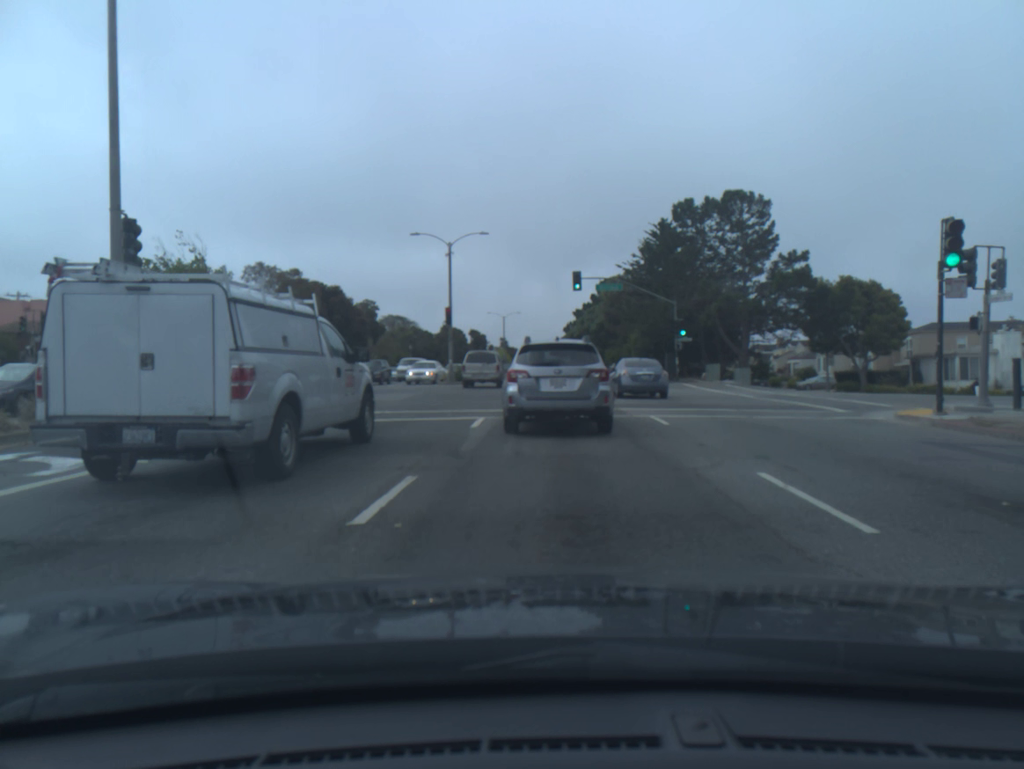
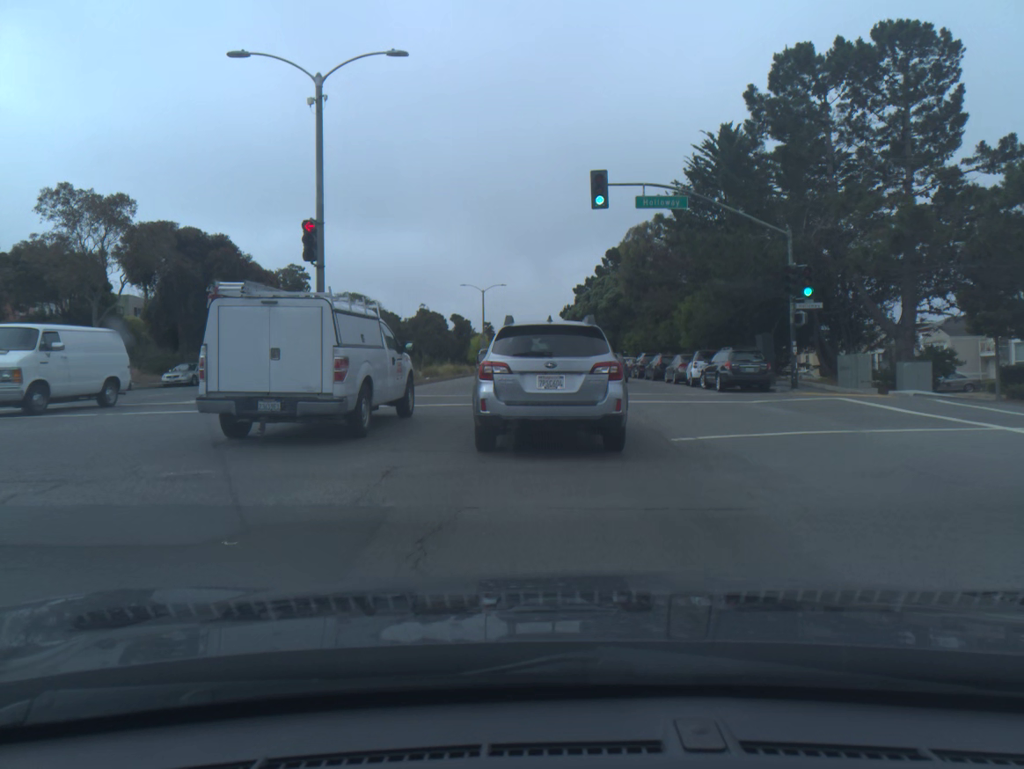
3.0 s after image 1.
(+0.2, +25.6) m; +1°
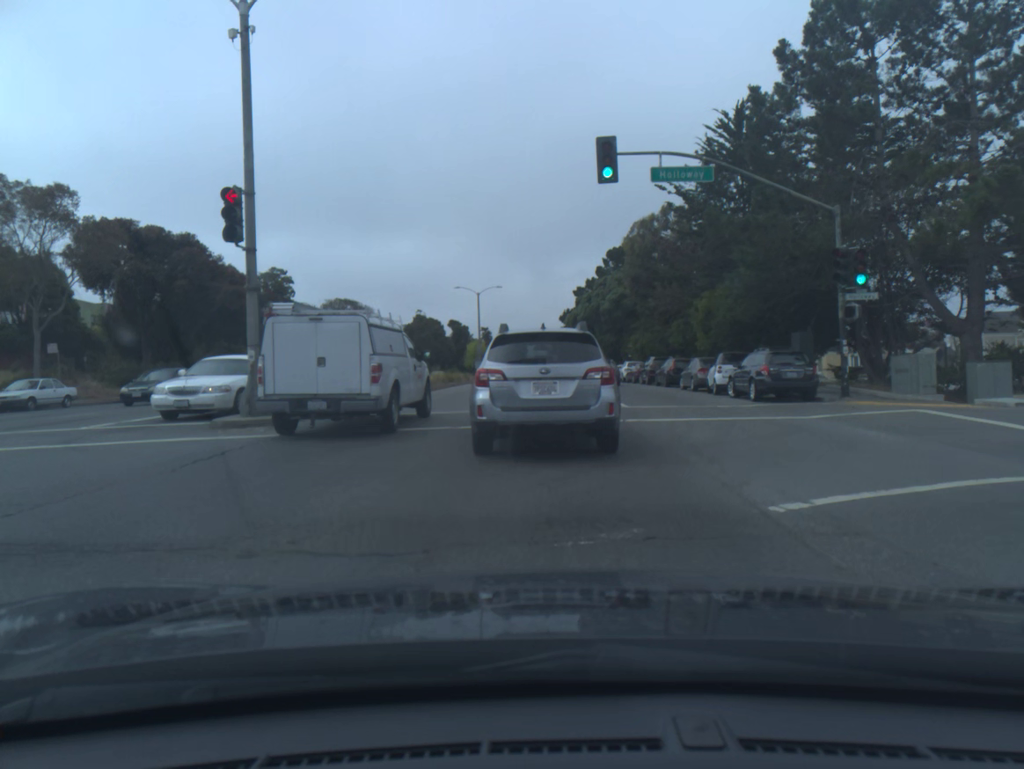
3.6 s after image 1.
(0.0, +4.9) m; 0°
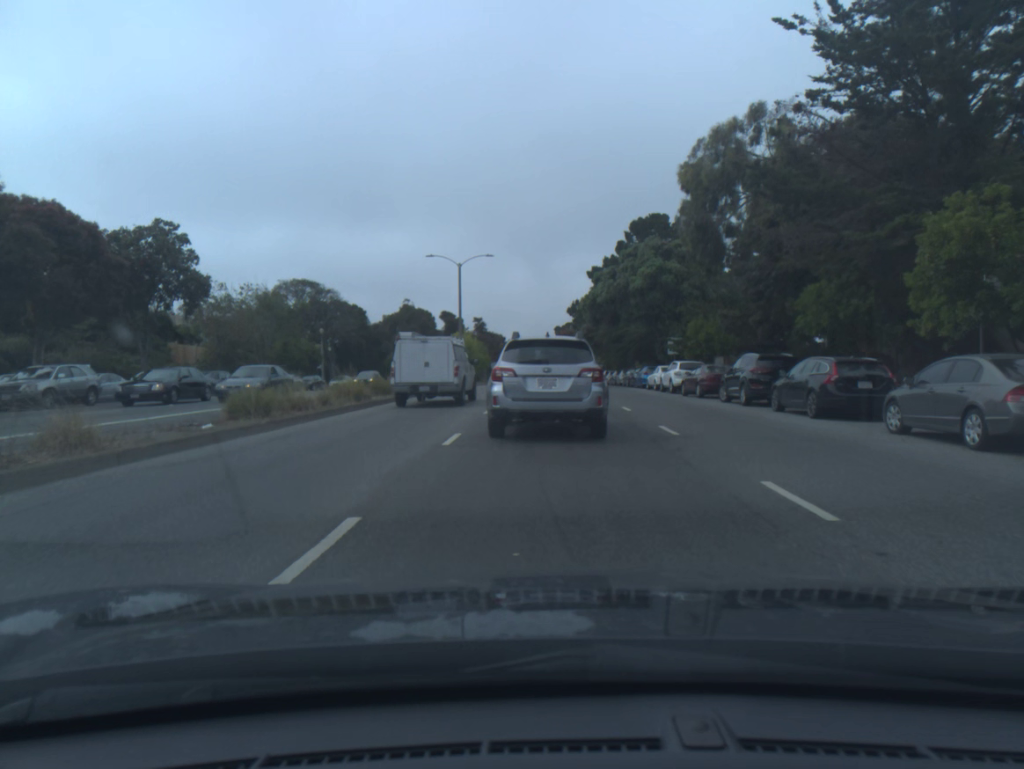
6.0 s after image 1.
(-0.1, +20.8) m; -1°
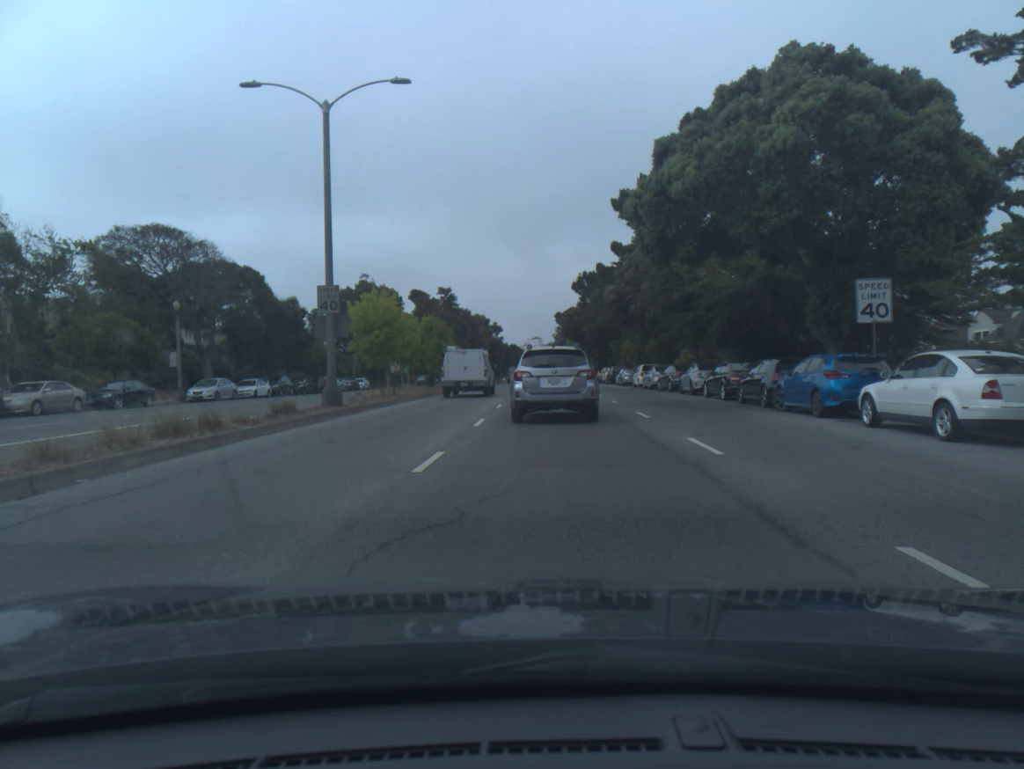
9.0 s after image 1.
(0.0, +32.0) m; 0°
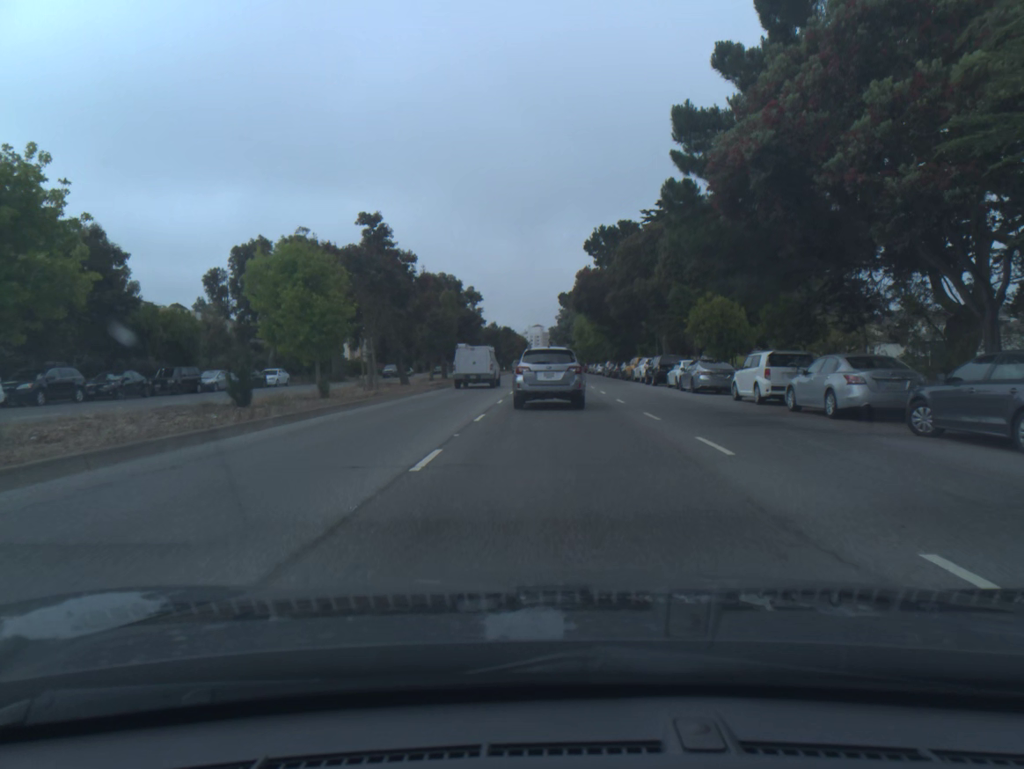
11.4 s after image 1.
(0.0, +29.7) m; 0°
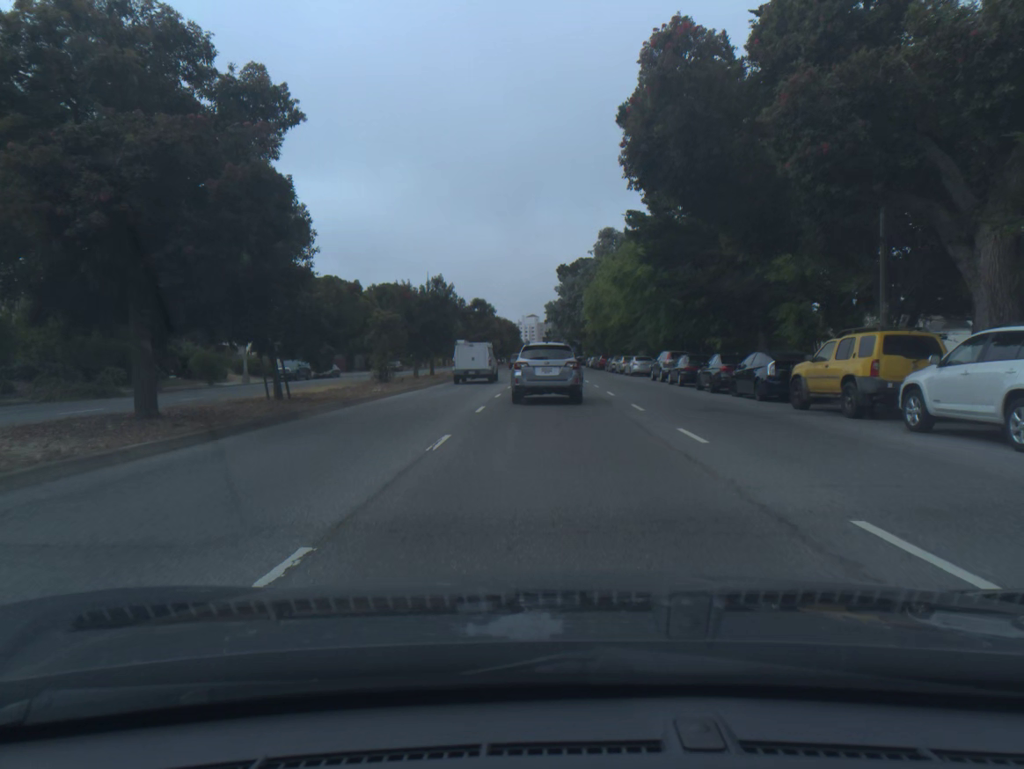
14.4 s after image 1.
(+0.1, +41.5) m; 0°
